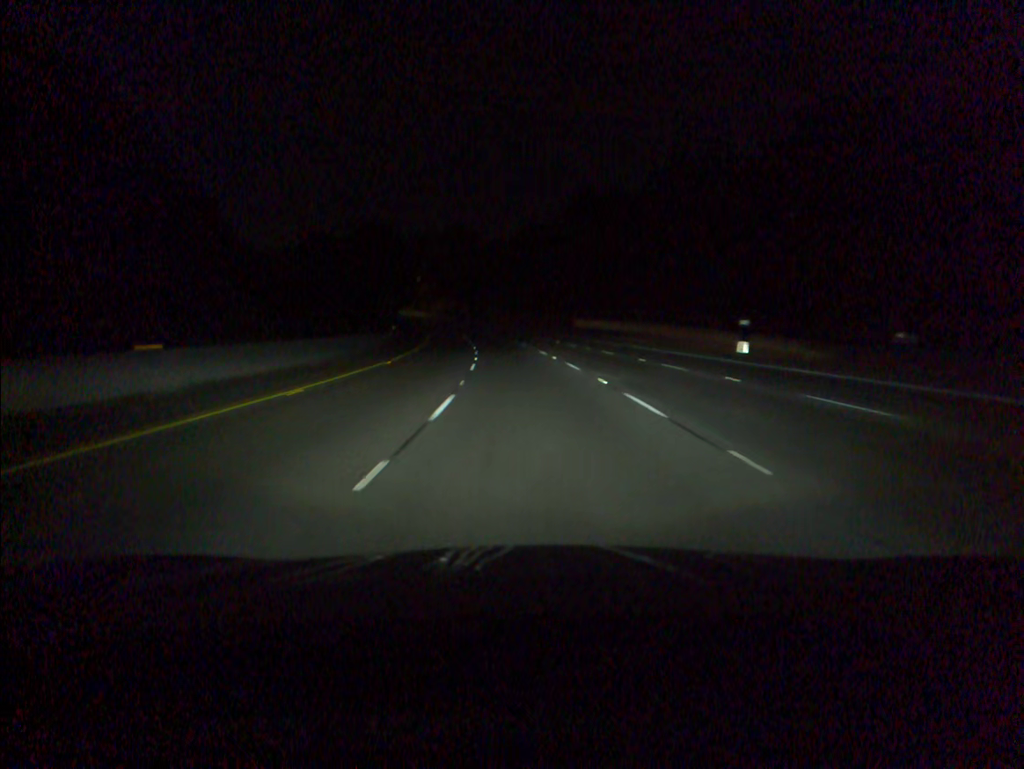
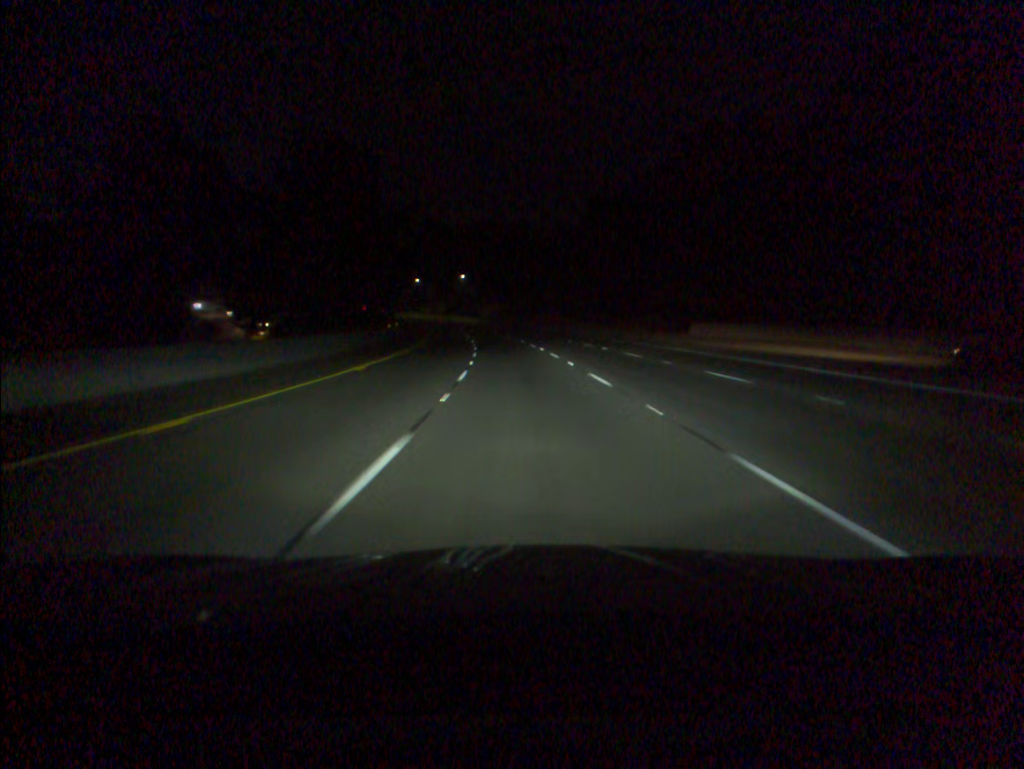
(-2.0, +50.6) m; -5°
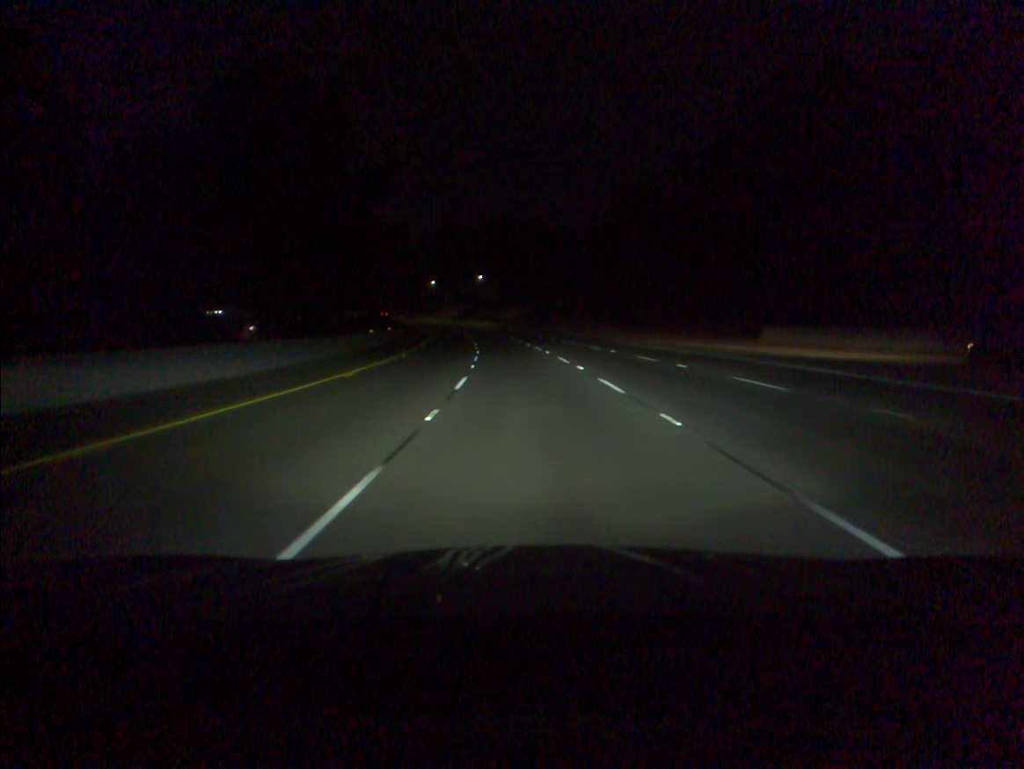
(-0.2, +16.8) m; -2°
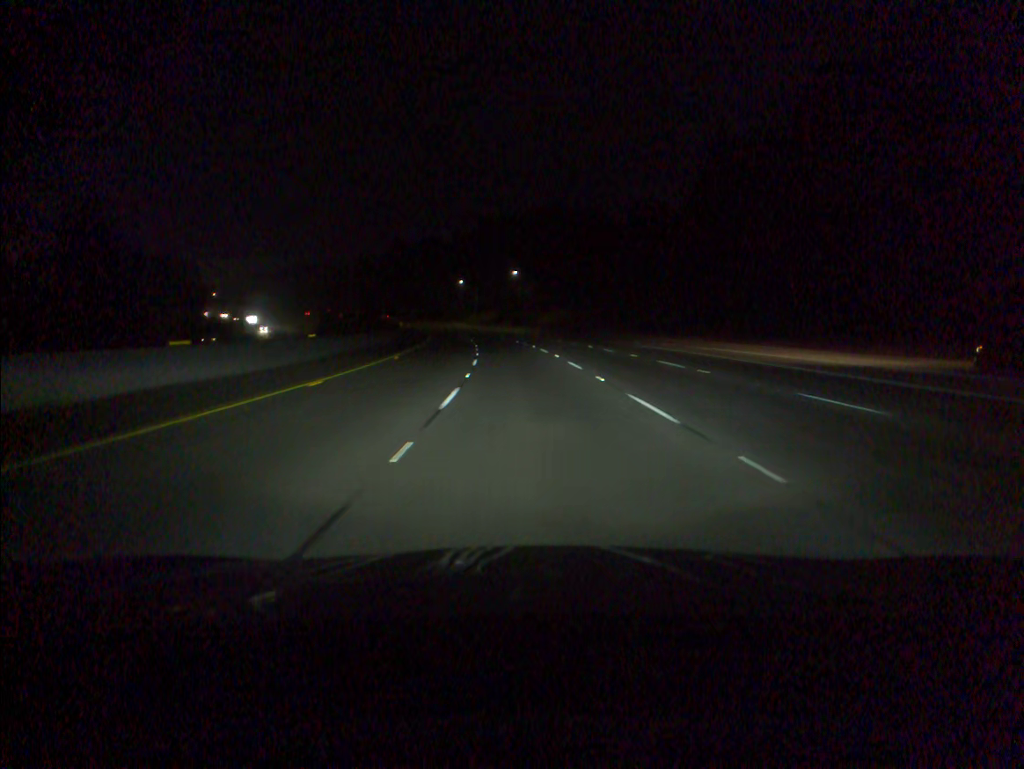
(-0.9, +33.4) m; -3°
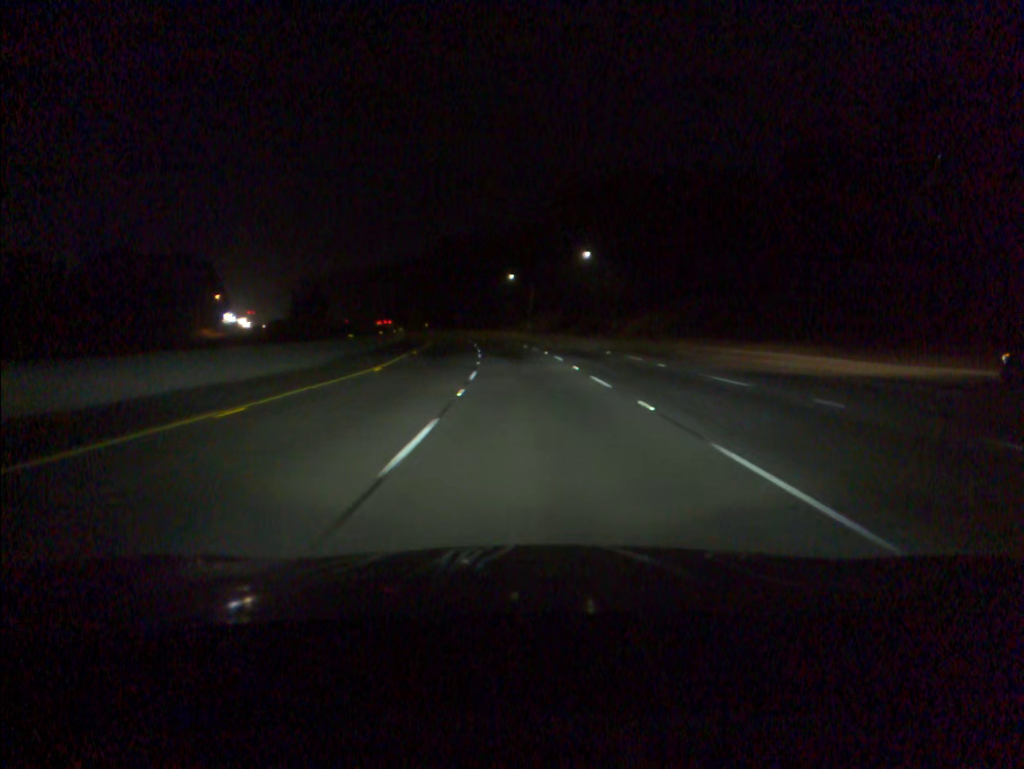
(-2.0, +50.0) m; -5°
